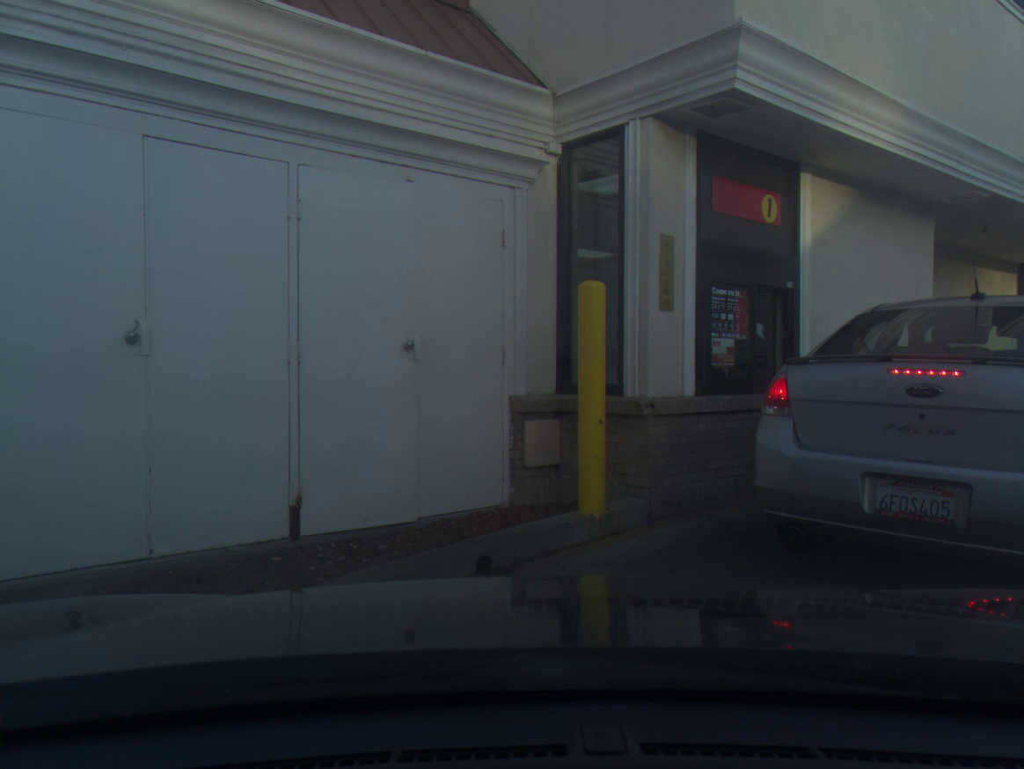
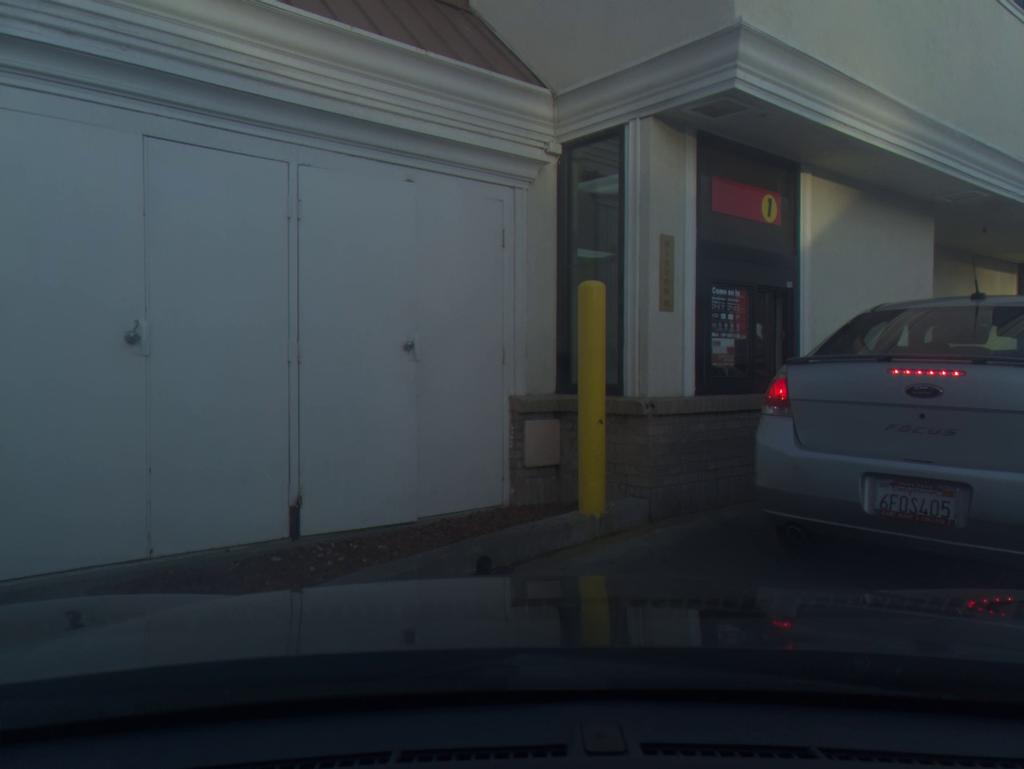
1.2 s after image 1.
(0.0, 0.0) m; 0°
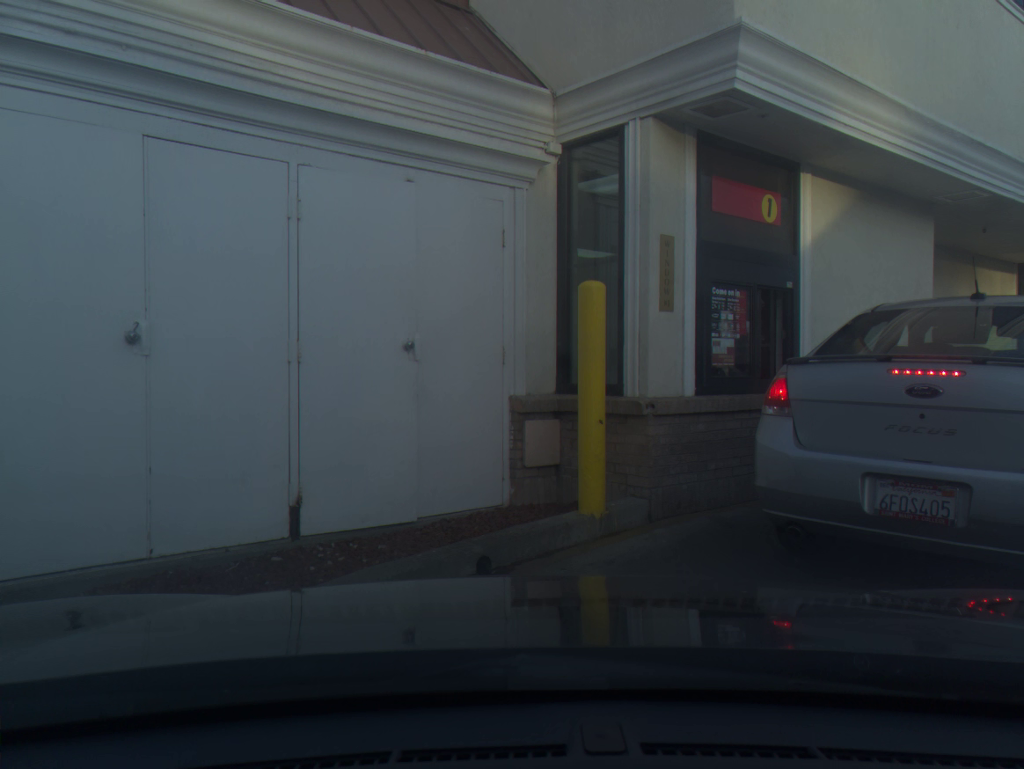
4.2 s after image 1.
(0.0, 0.0) m; 0°
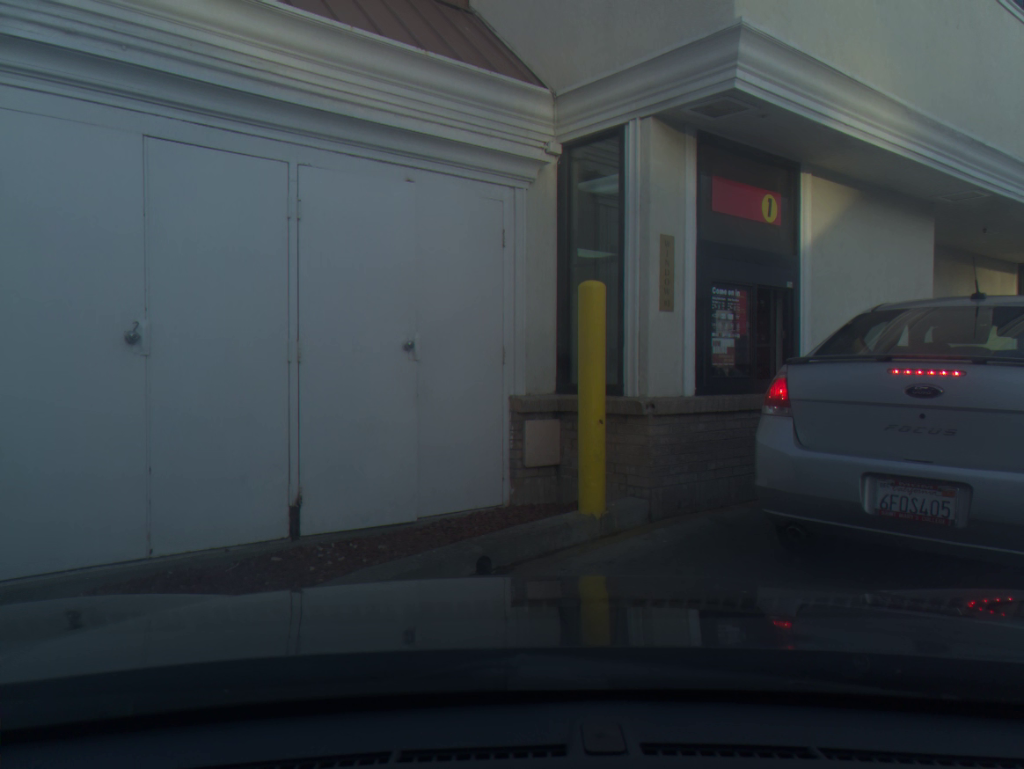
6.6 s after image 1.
(0.0, 0.0) m; 0°
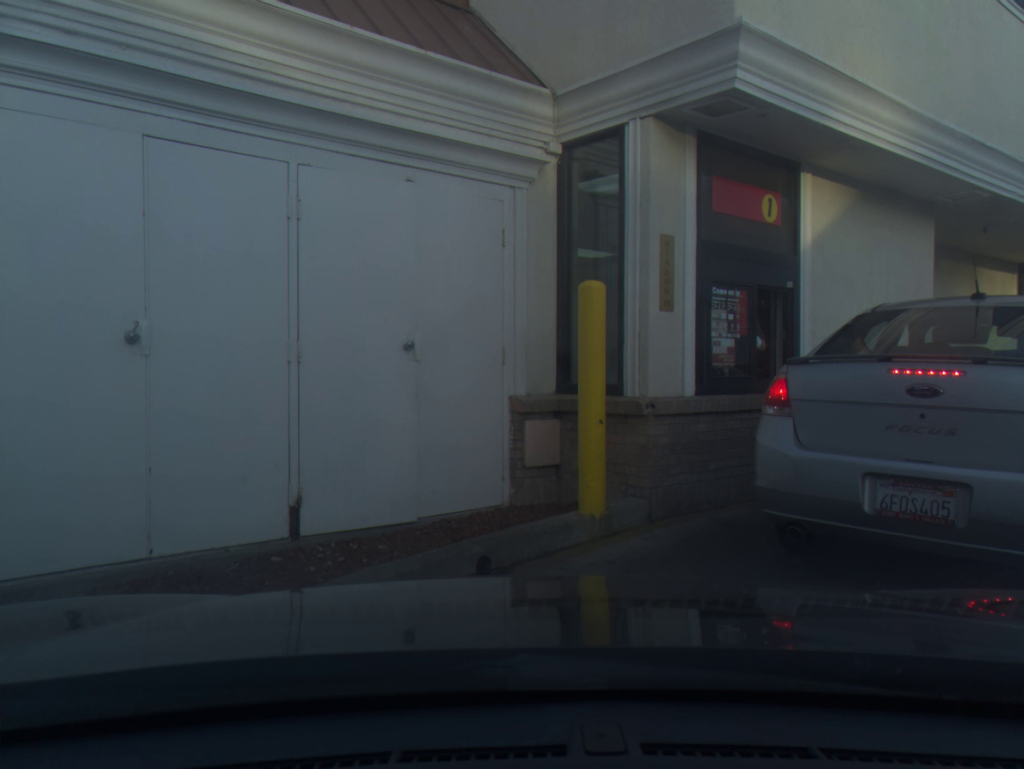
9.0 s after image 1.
(0.0, 0.0) m; 0°
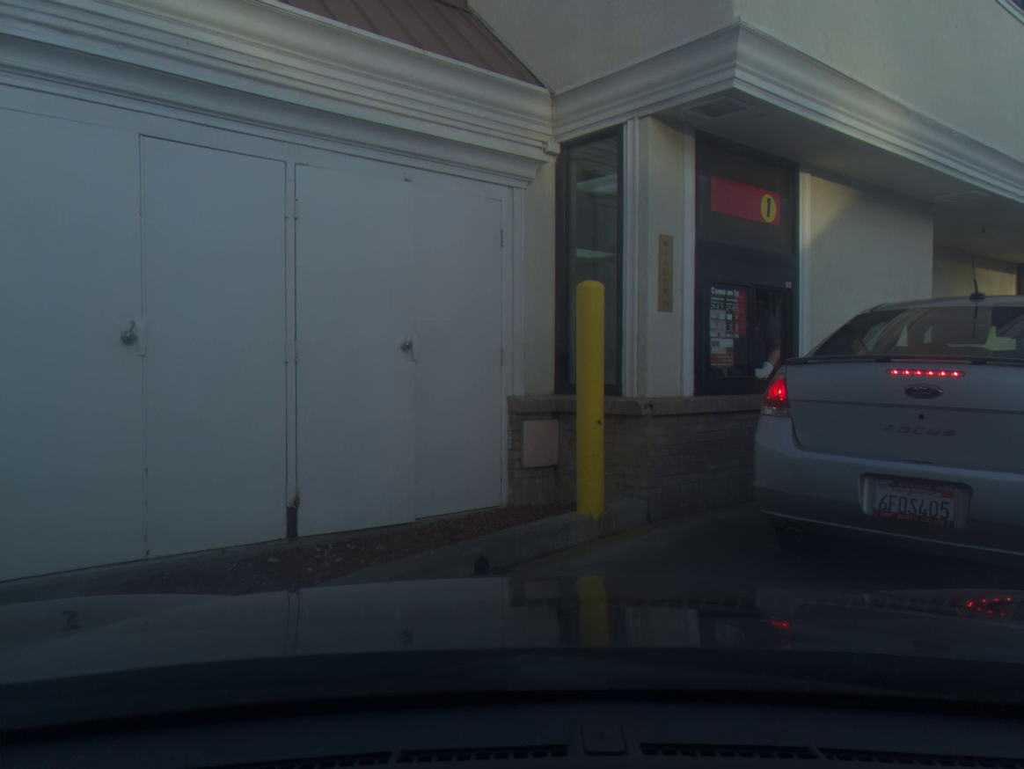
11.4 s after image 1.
(0.0, 0.0) m; 0°
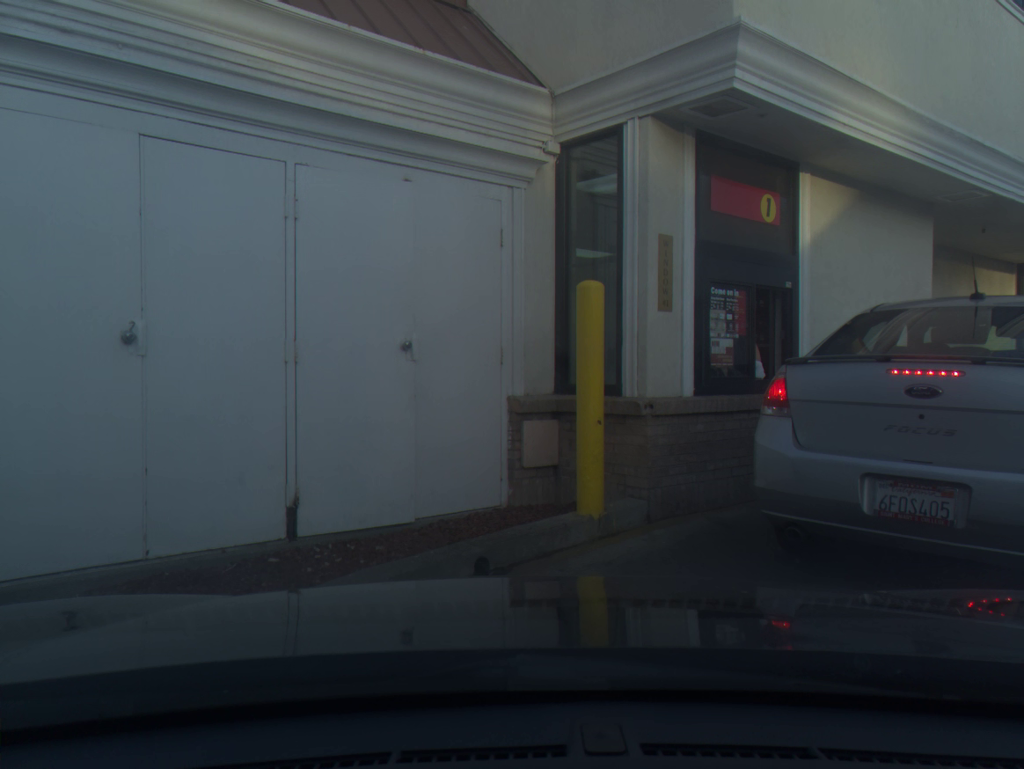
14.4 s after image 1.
(0.0, 0.0) m; 0°
